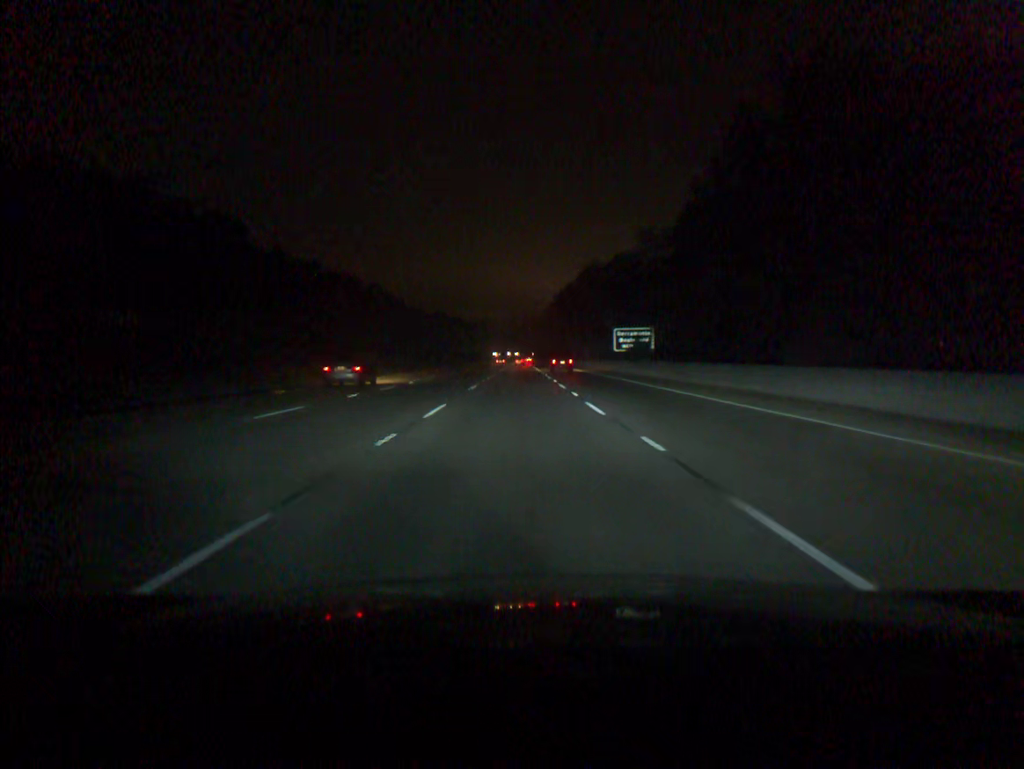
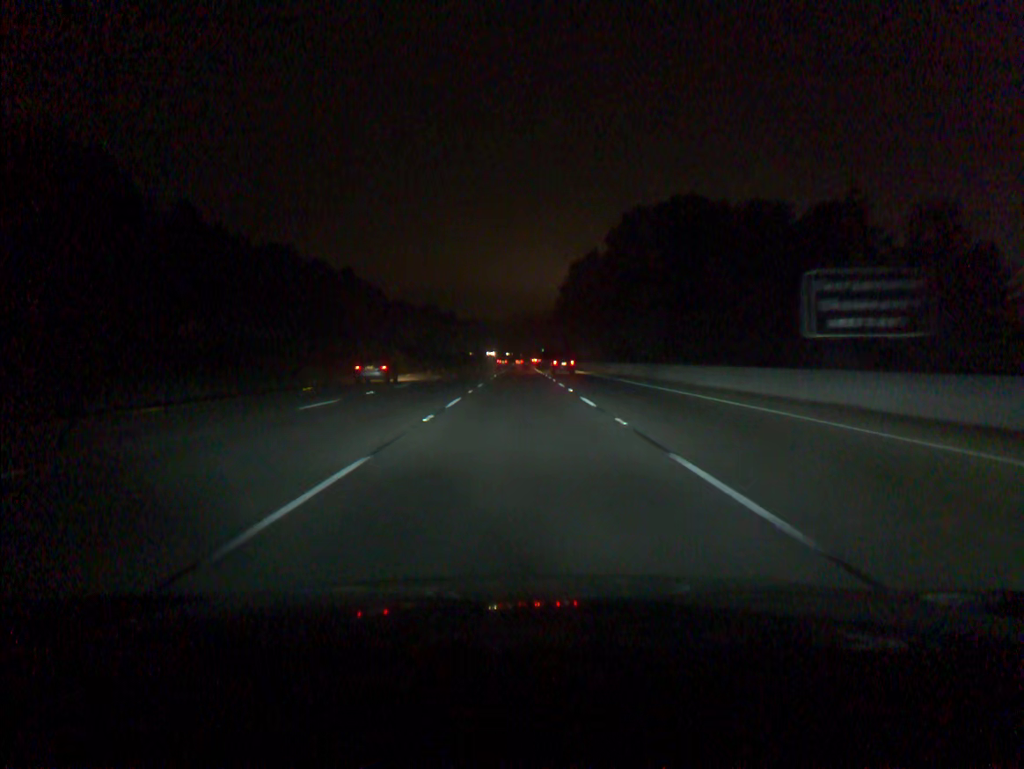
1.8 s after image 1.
(0.0, +55.0) m; 0°
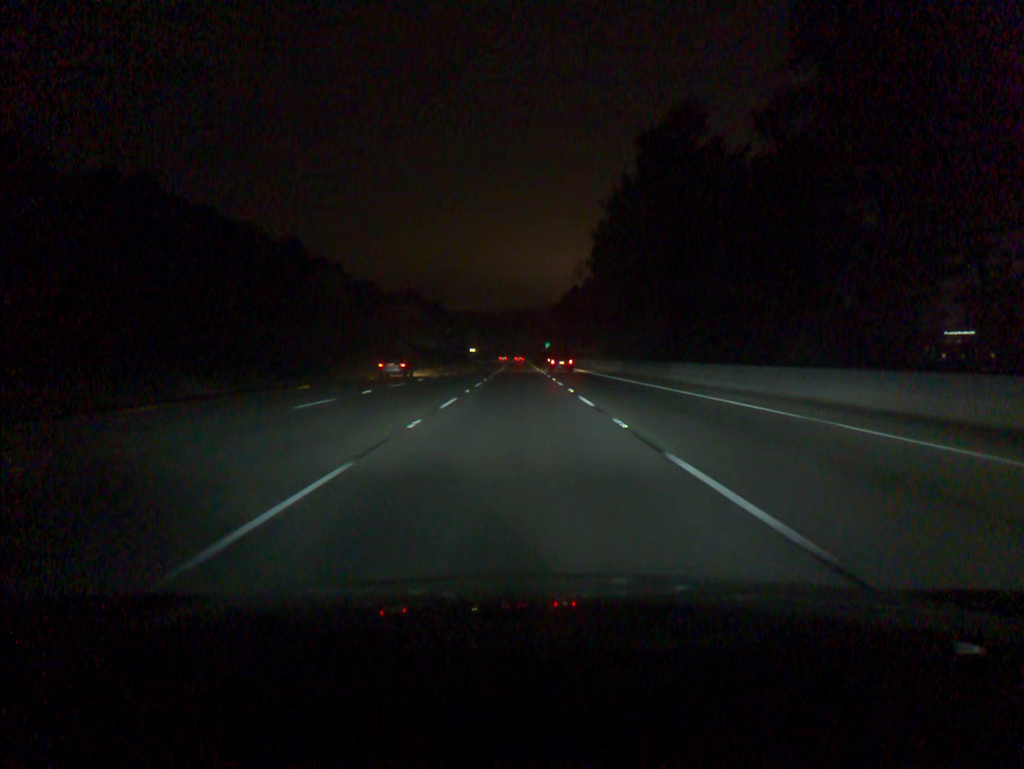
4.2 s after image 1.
(+0.2, +73.2) m; 0°
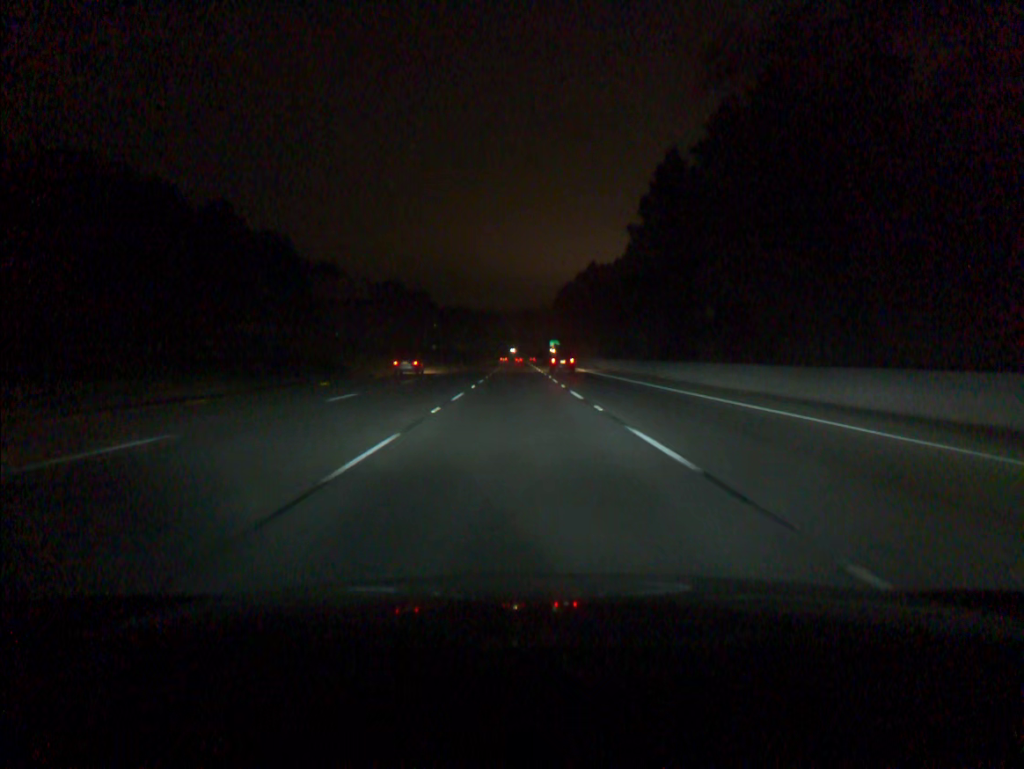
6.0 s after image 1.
(0.0, +55.0) m; 0°
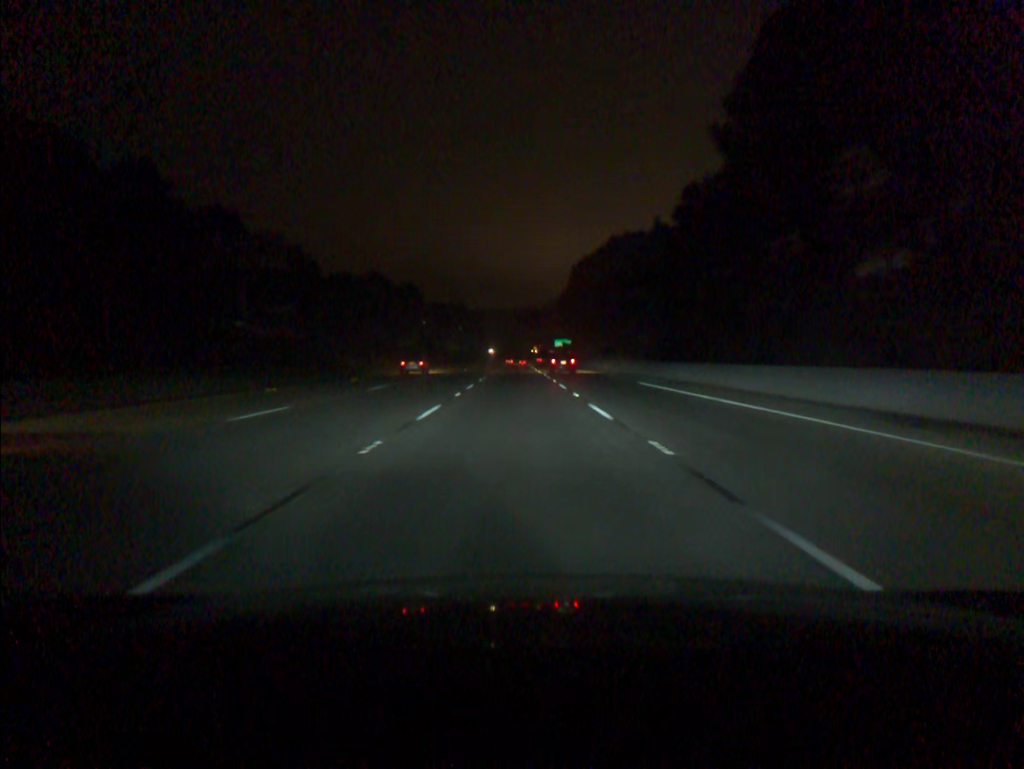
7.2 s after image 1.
(0.0, +36.7) m; 0°
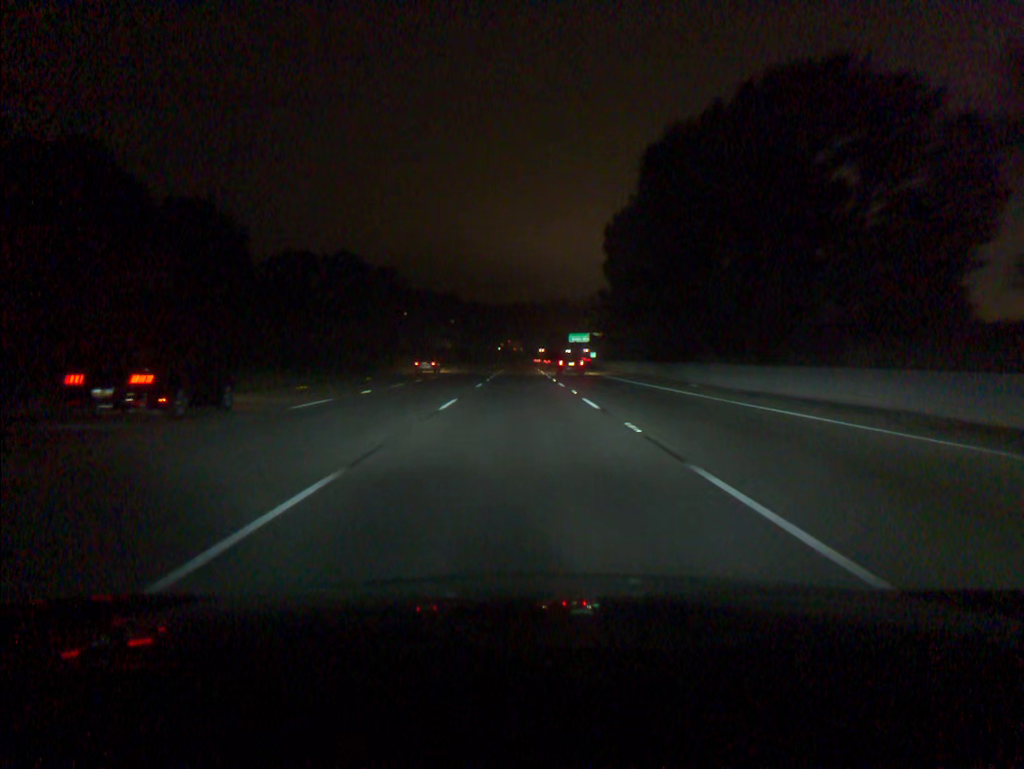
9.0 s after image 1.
(-0.2, +55.0) m; 0°
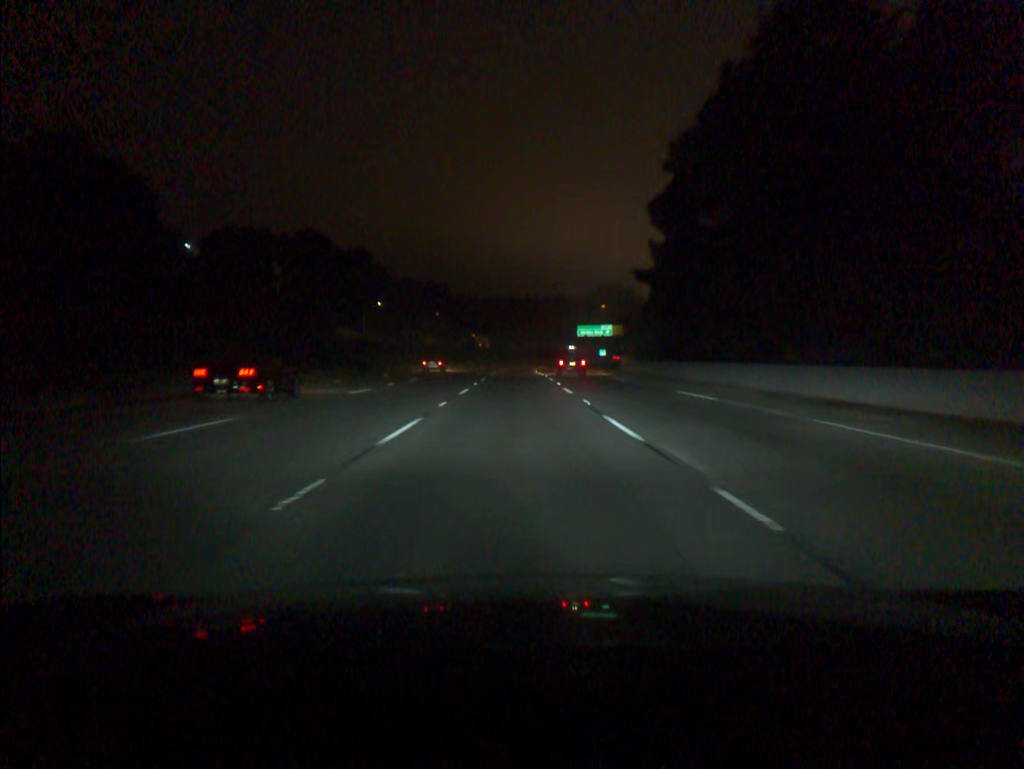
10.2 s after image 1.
(+0.1, +36.7) m; 0°
